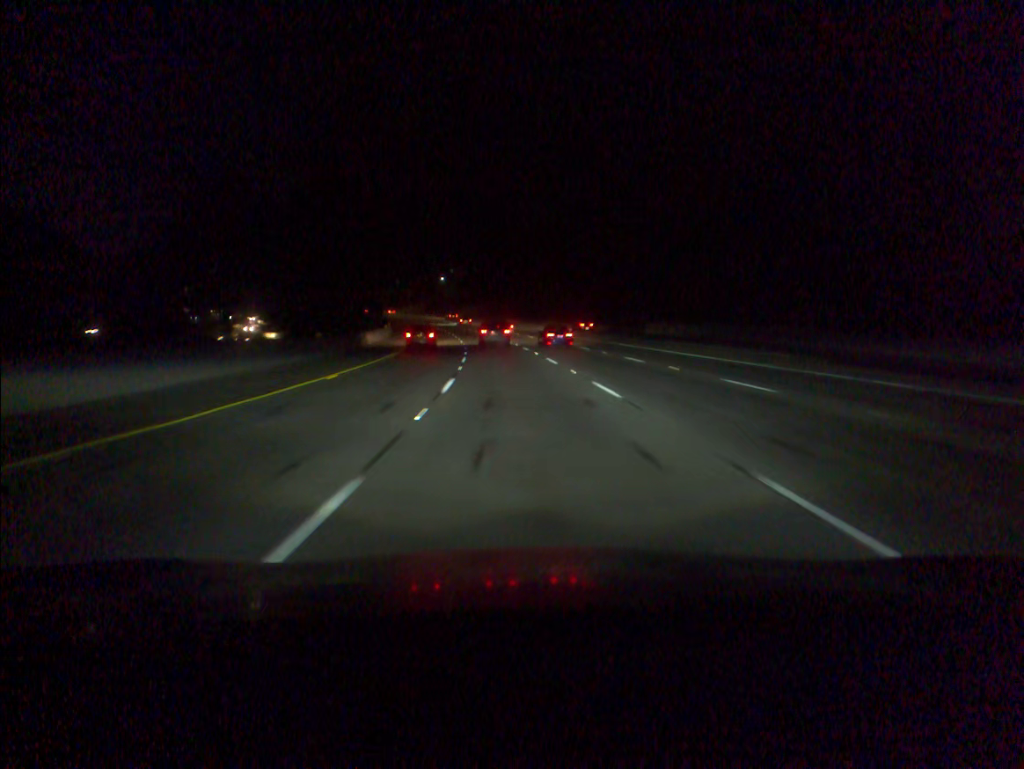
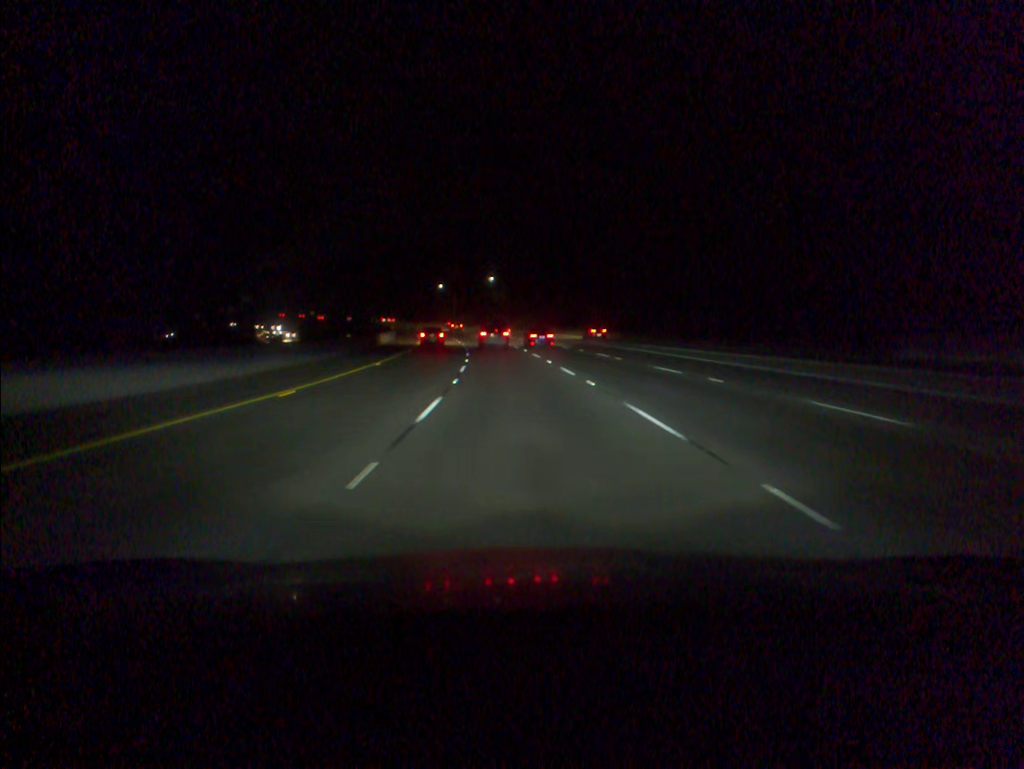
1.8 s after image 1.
(-1.9, +48.9) m; -5°
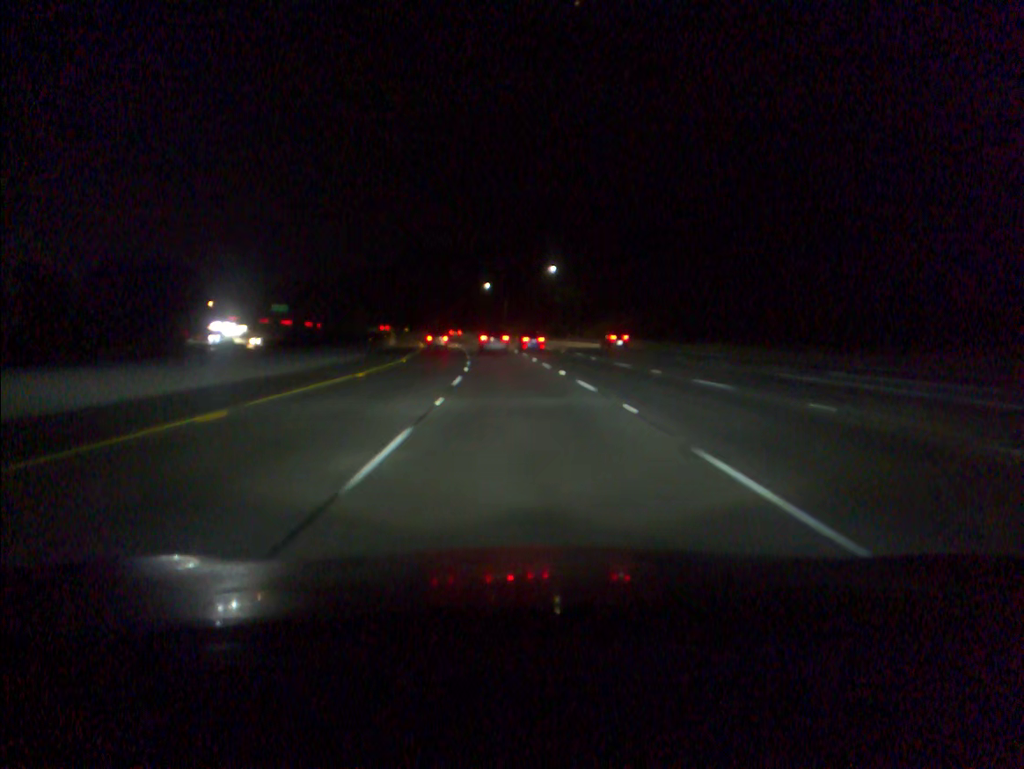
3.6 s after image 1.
(-1.8, +49.0) m; -4°
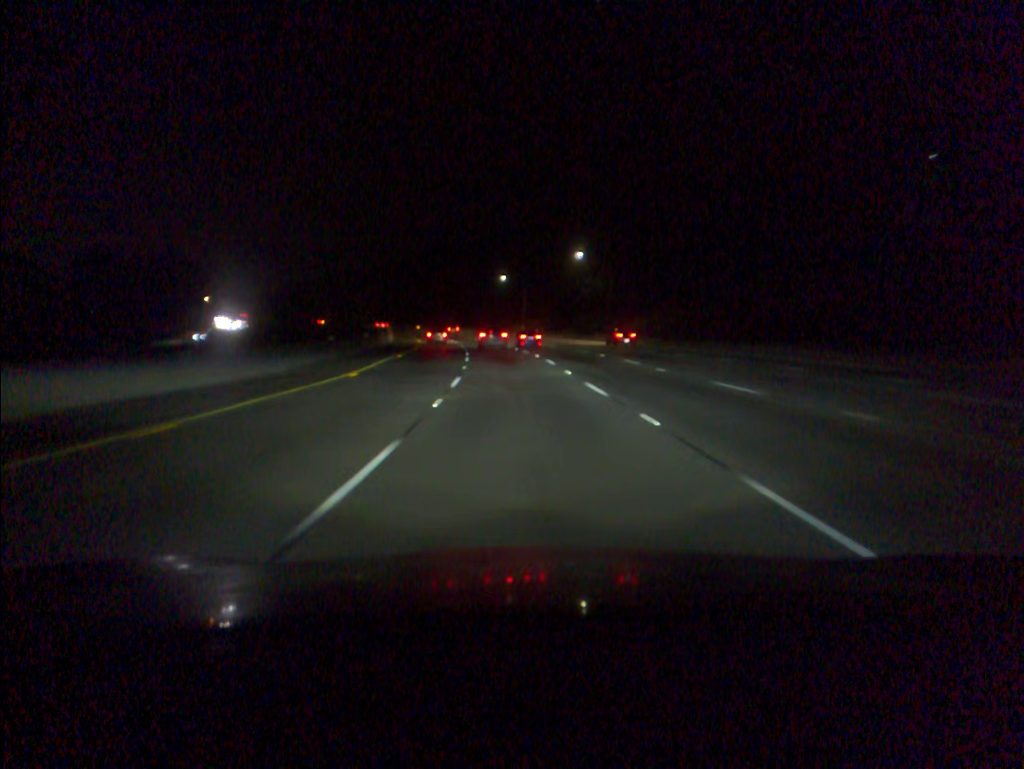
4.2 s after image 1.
(-0.2, +16.3) m; -1°
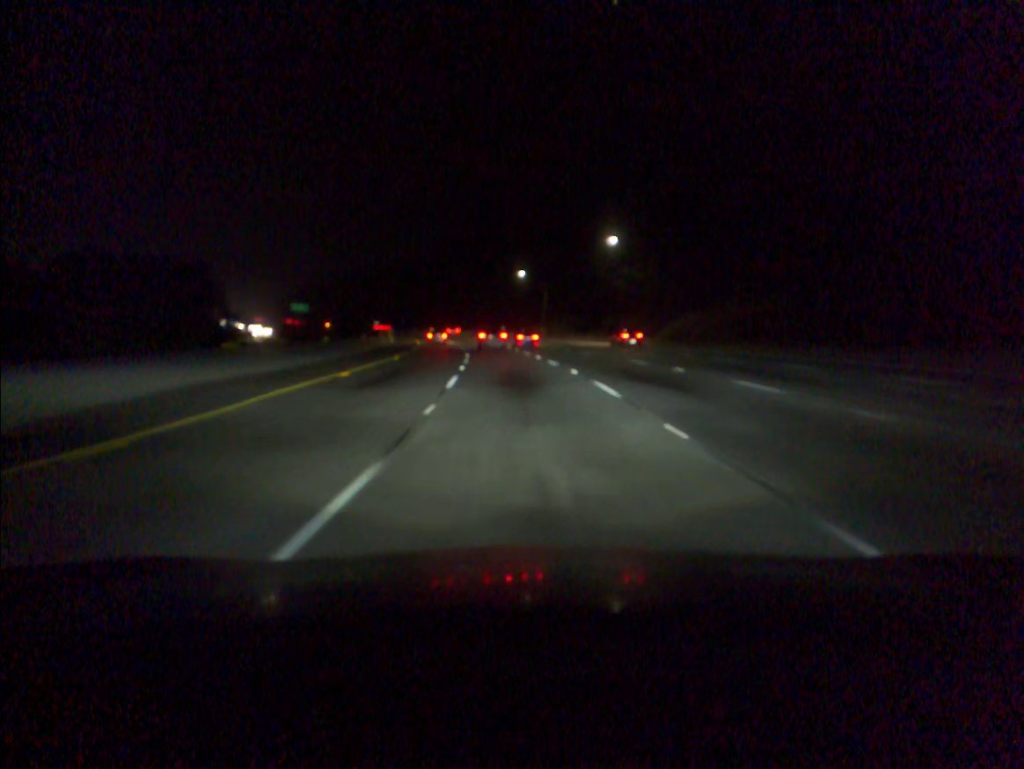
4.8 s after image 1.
(-0.2, +16.4) m; -1°
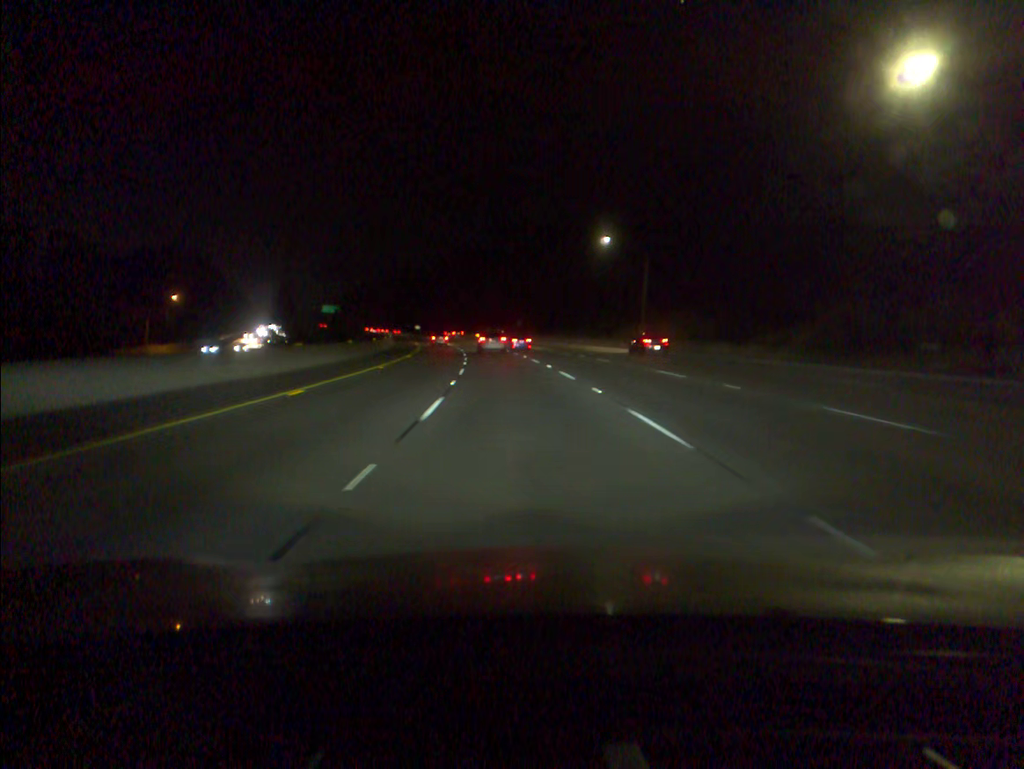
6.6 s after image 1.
(-1.9, +49.2) m; -5°
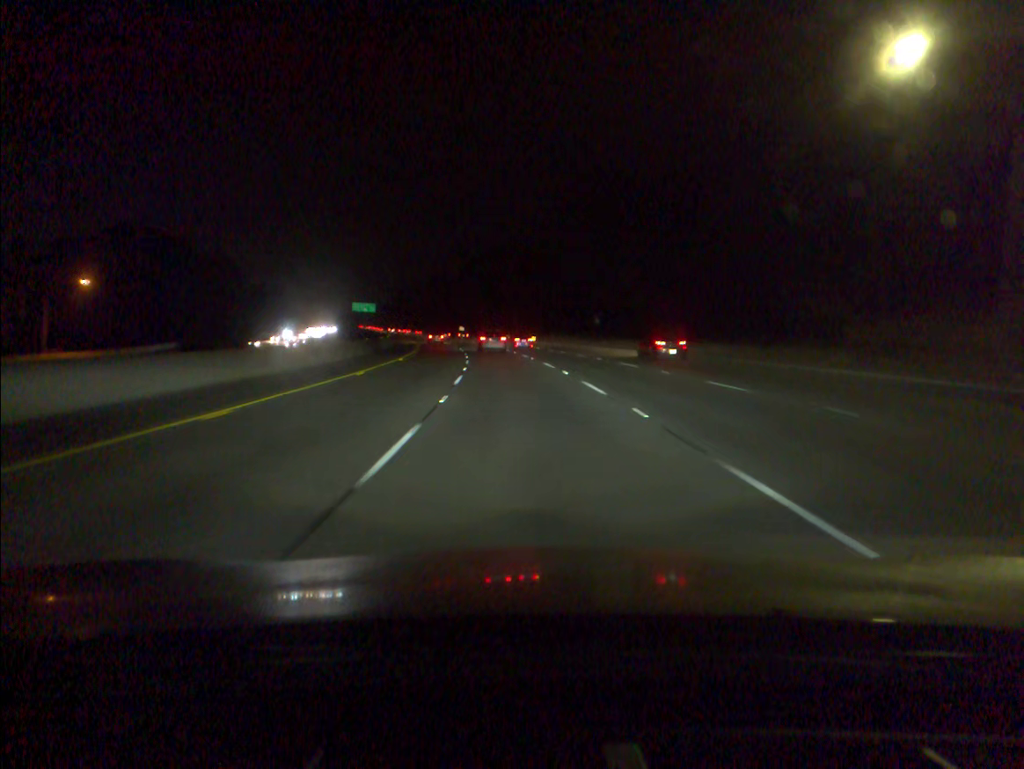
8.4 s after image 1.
(-2.0, +49.5) m; -4°
